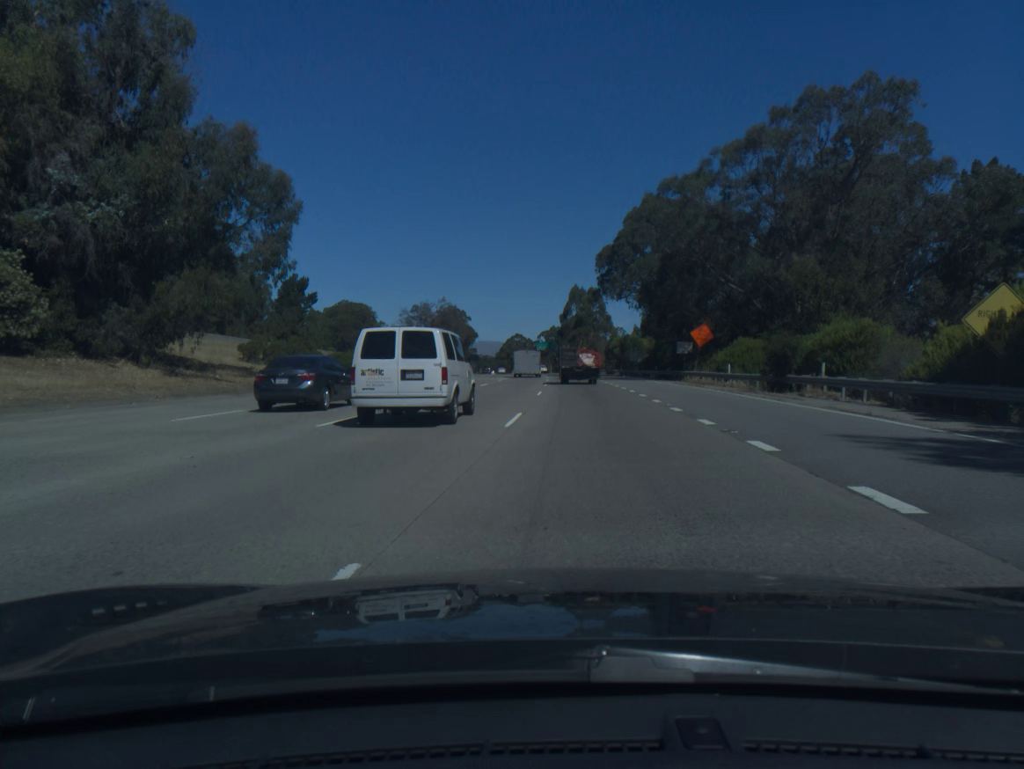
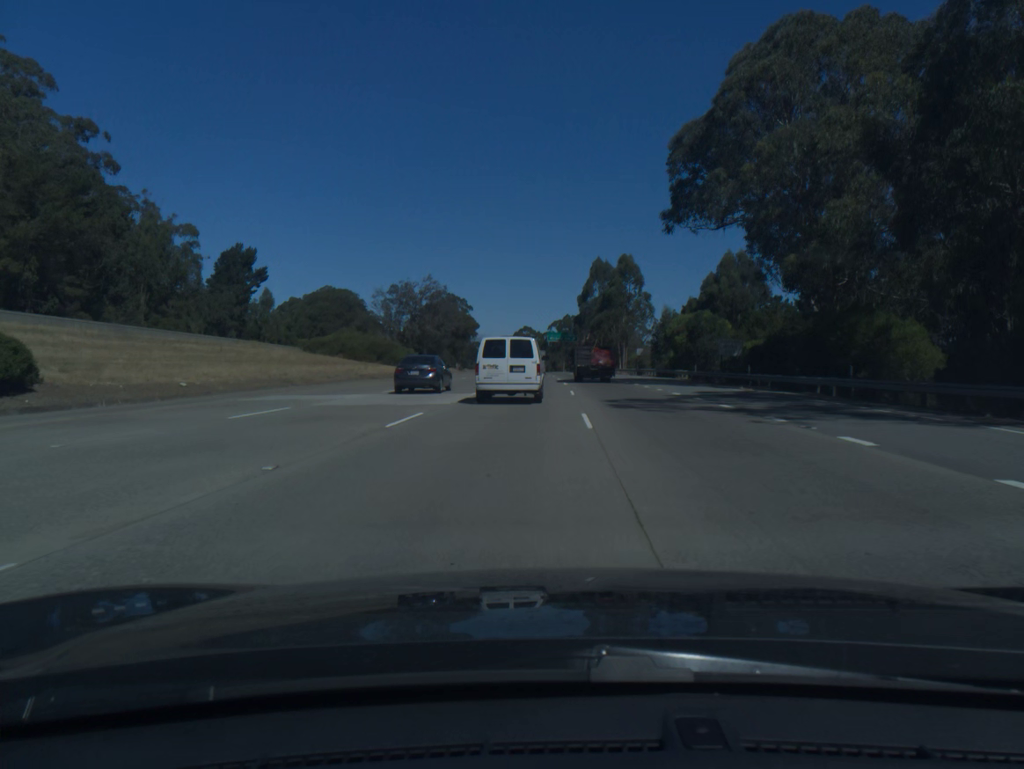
(-0.4, +44.6) m; -1°
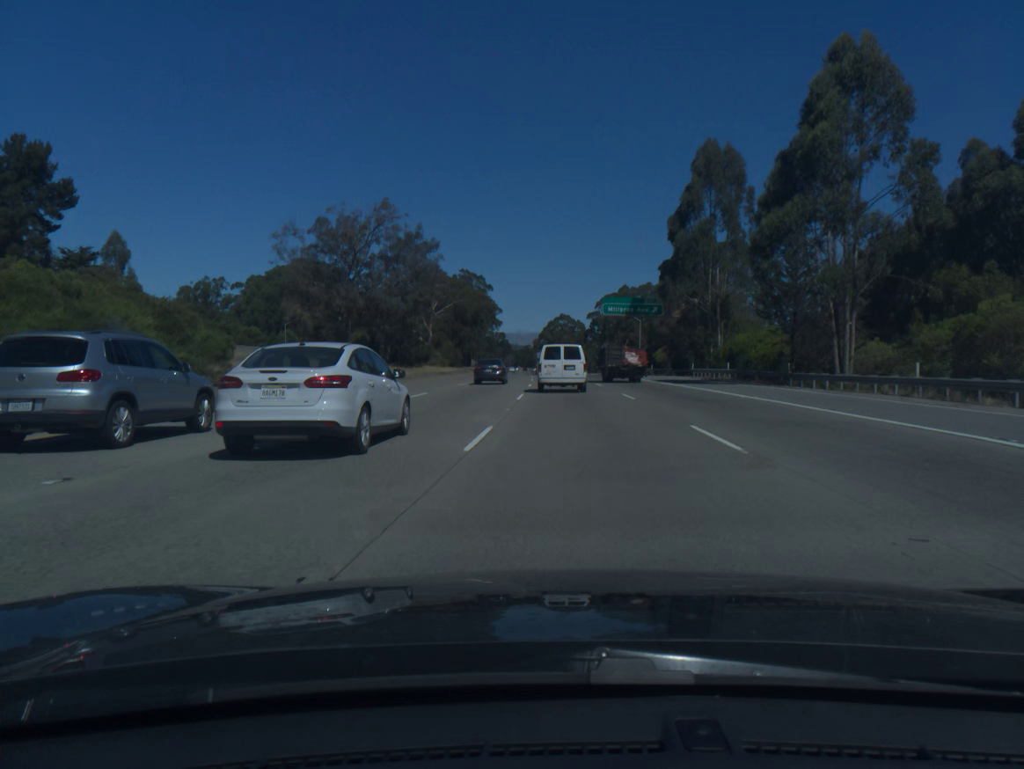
(-1.5, +76.9) m; -3°
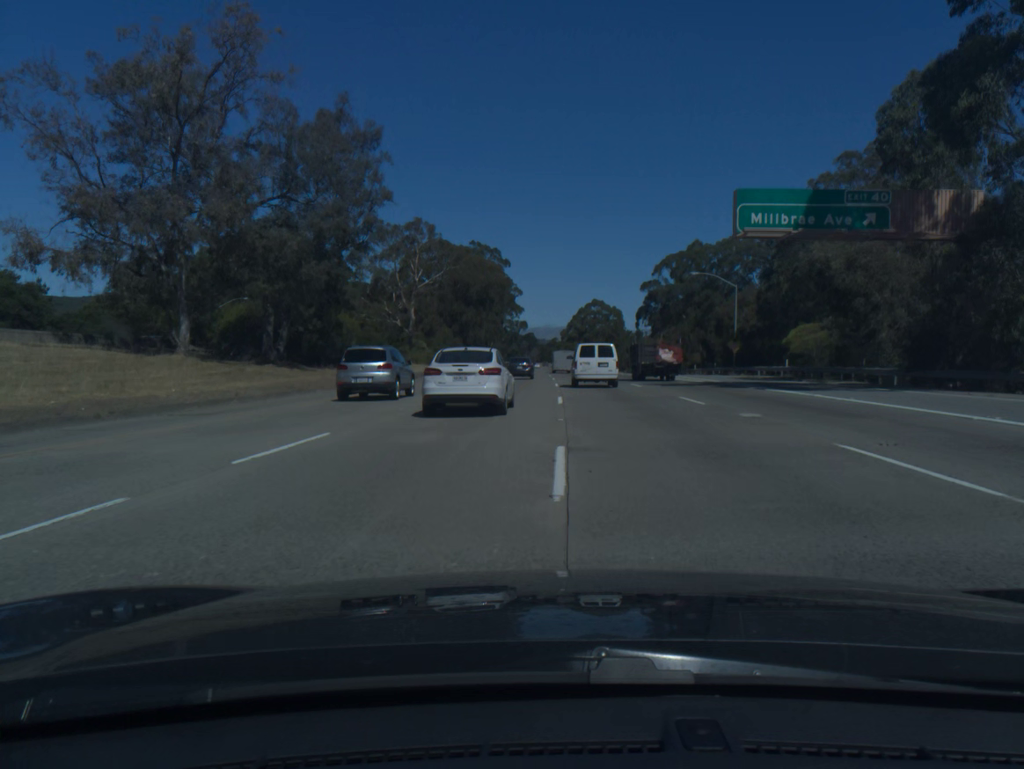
(-0.7, +47.7) m; -2°
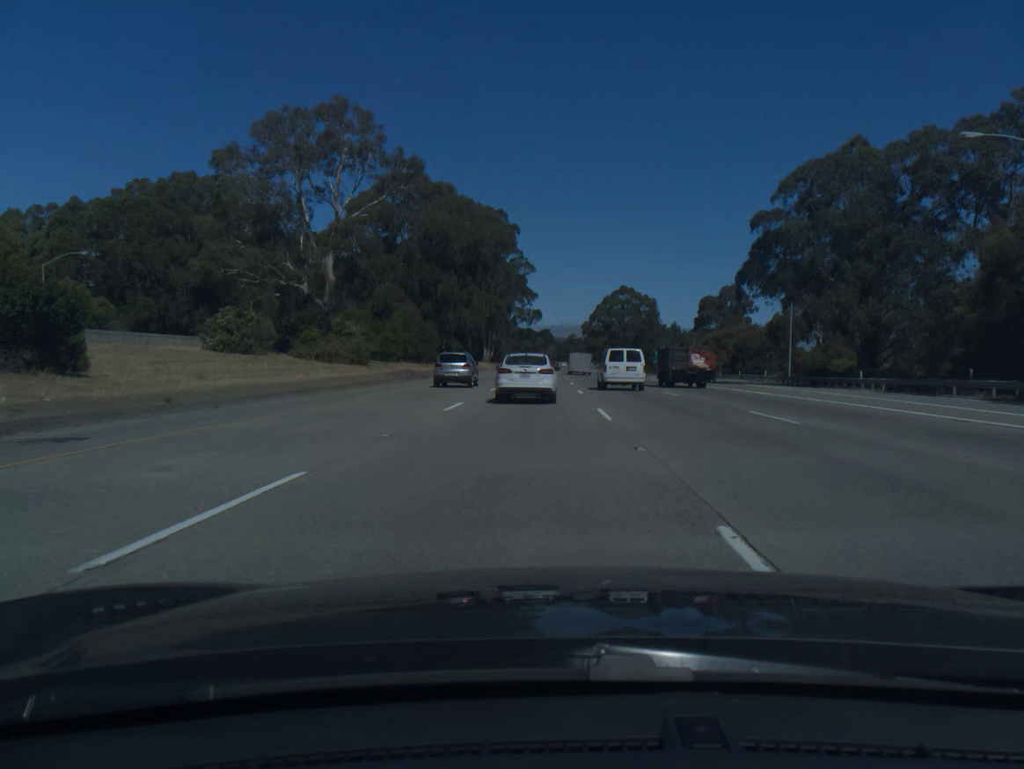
(-0.7, +48.6) m; -1°
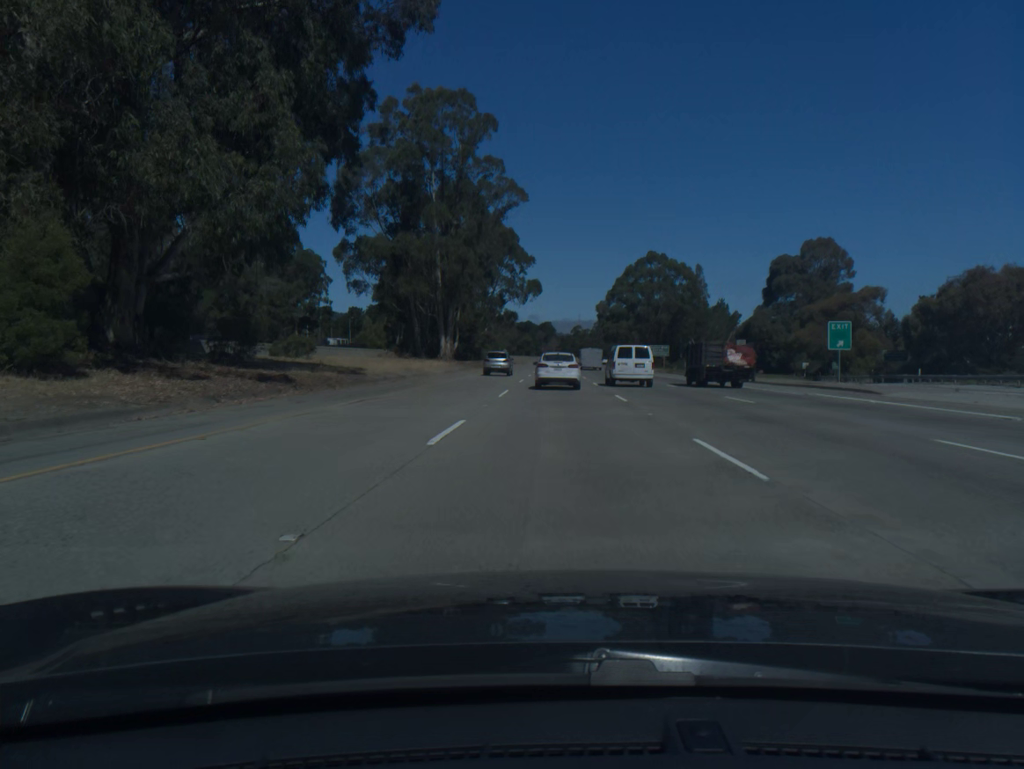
(-0.3, +66.6) m; 0°
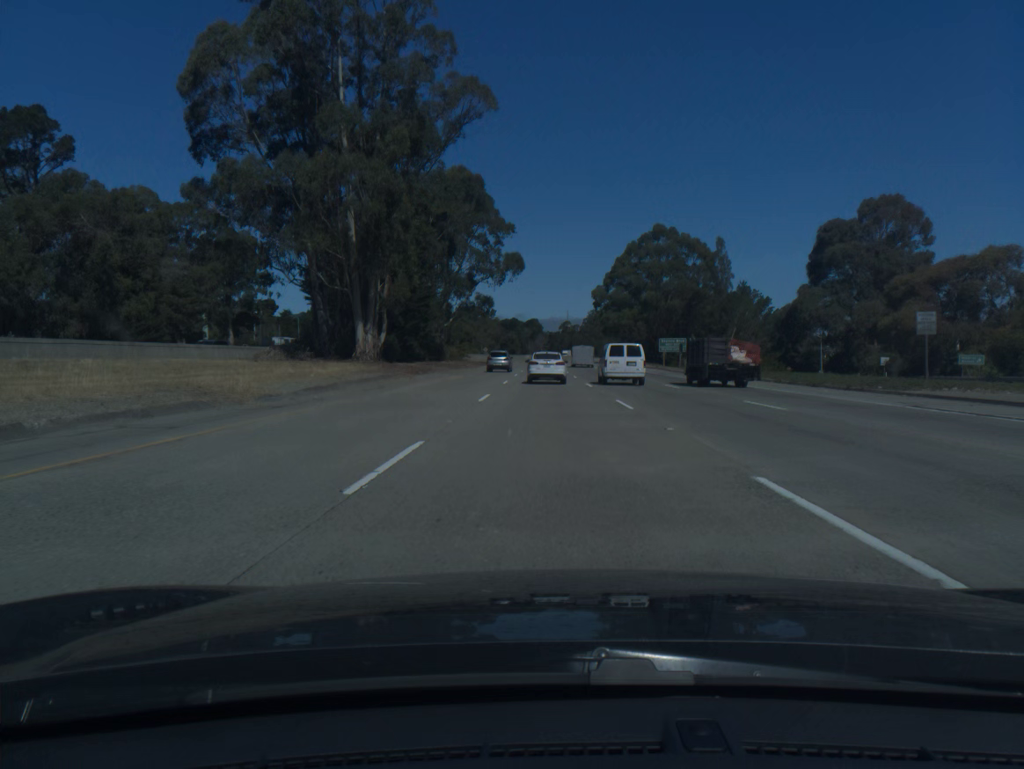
(+0.3, +33.3) m; +1°
